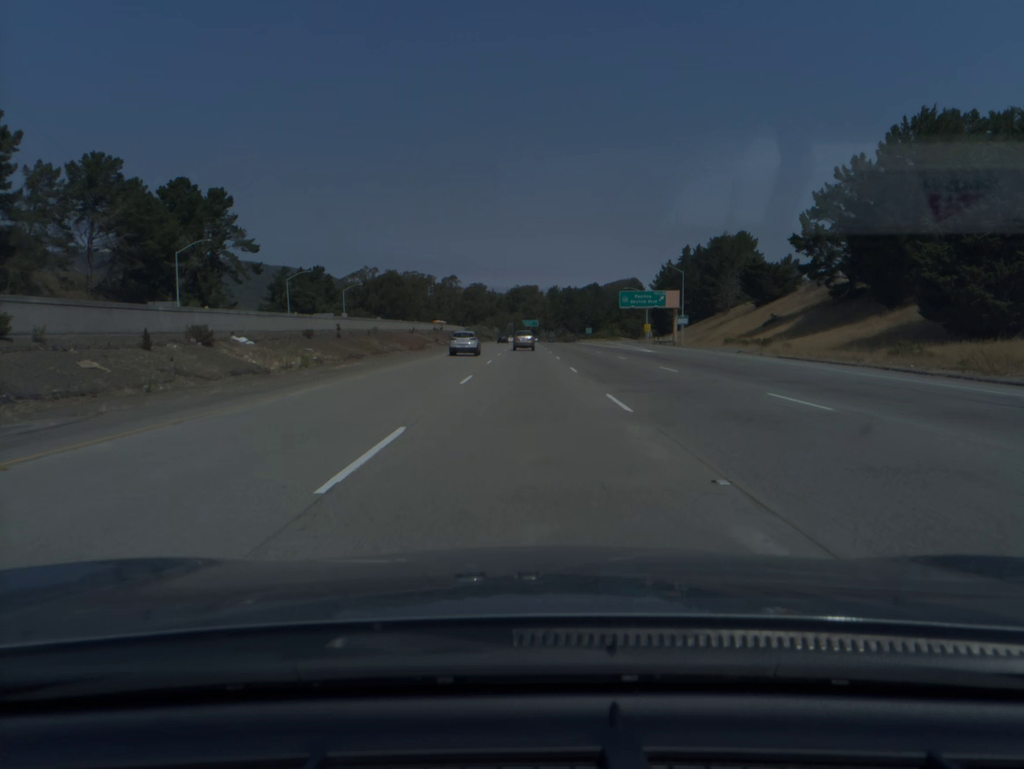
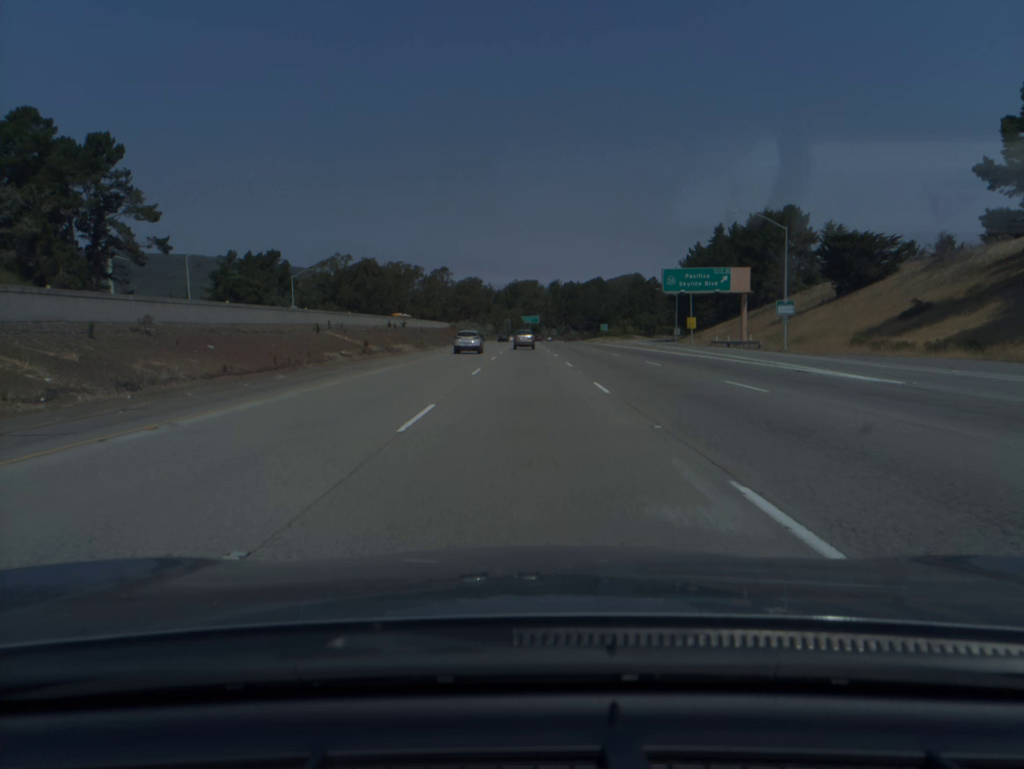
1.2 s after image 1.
(0.0, +40.0) m; 0°
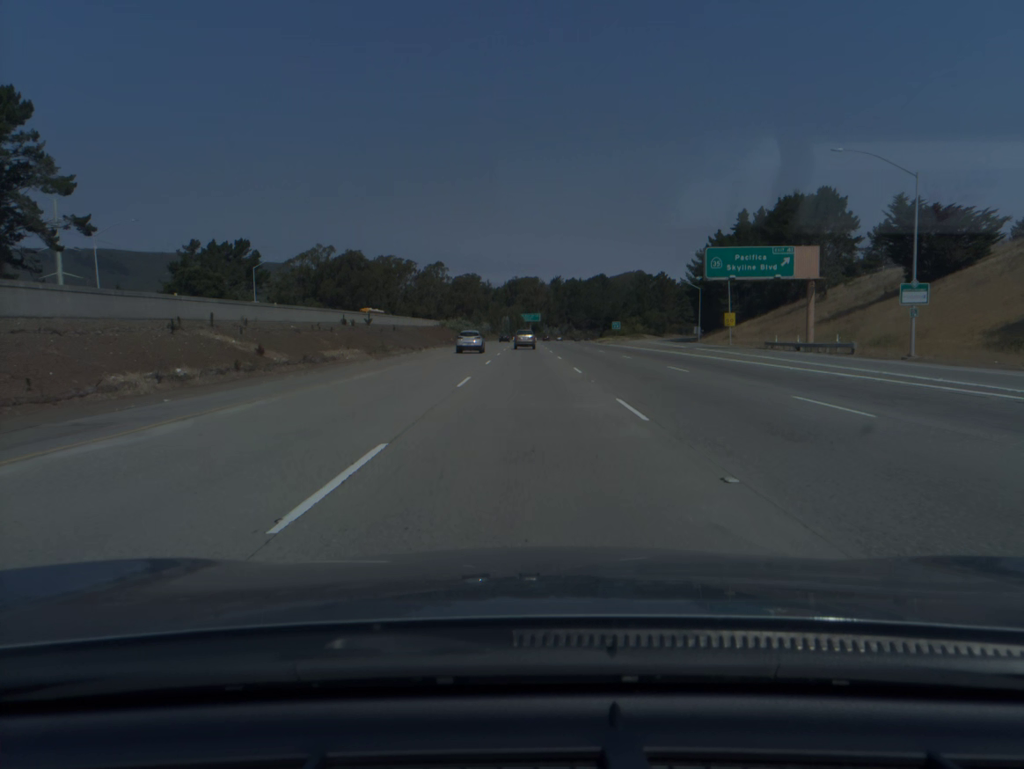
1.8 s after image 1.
(0.0, +20.0) m; 0°
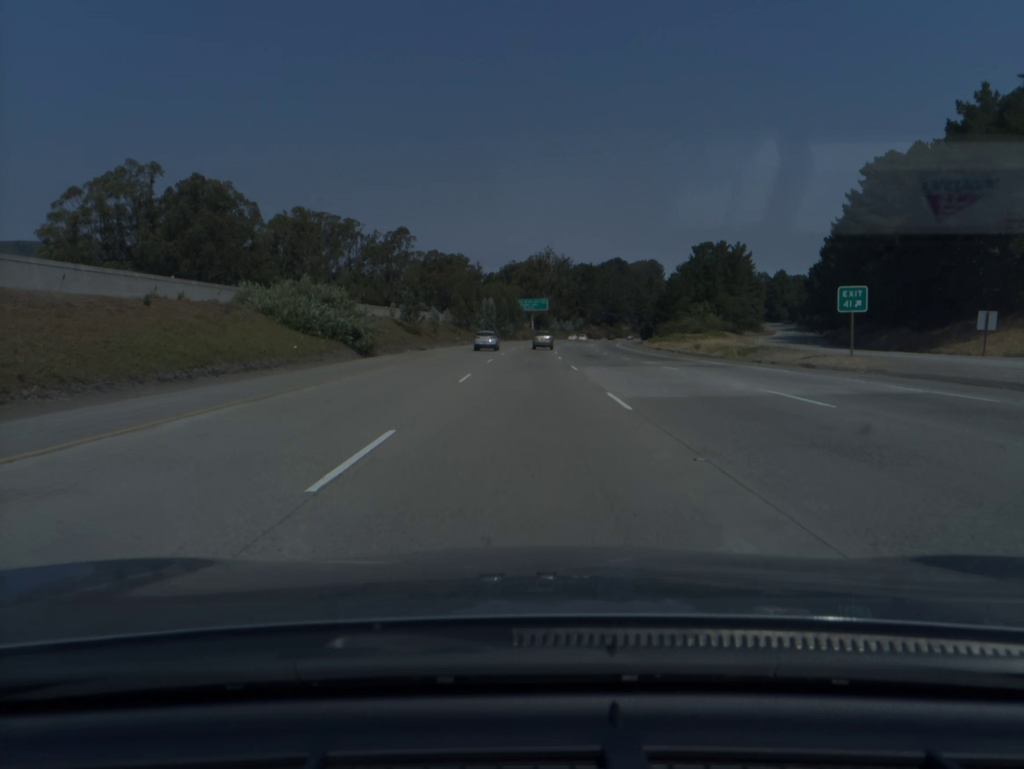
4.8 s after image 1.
(0.0, +100.7) m; 0°
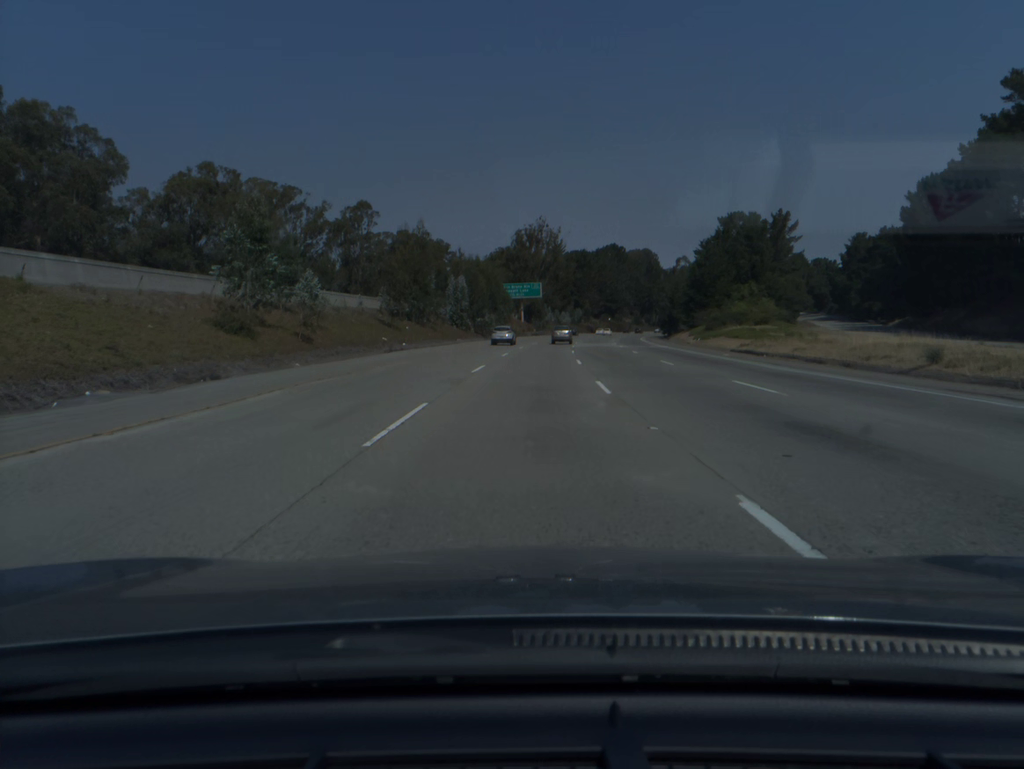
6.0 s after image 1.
(+0.2, +40.6) m; +1°
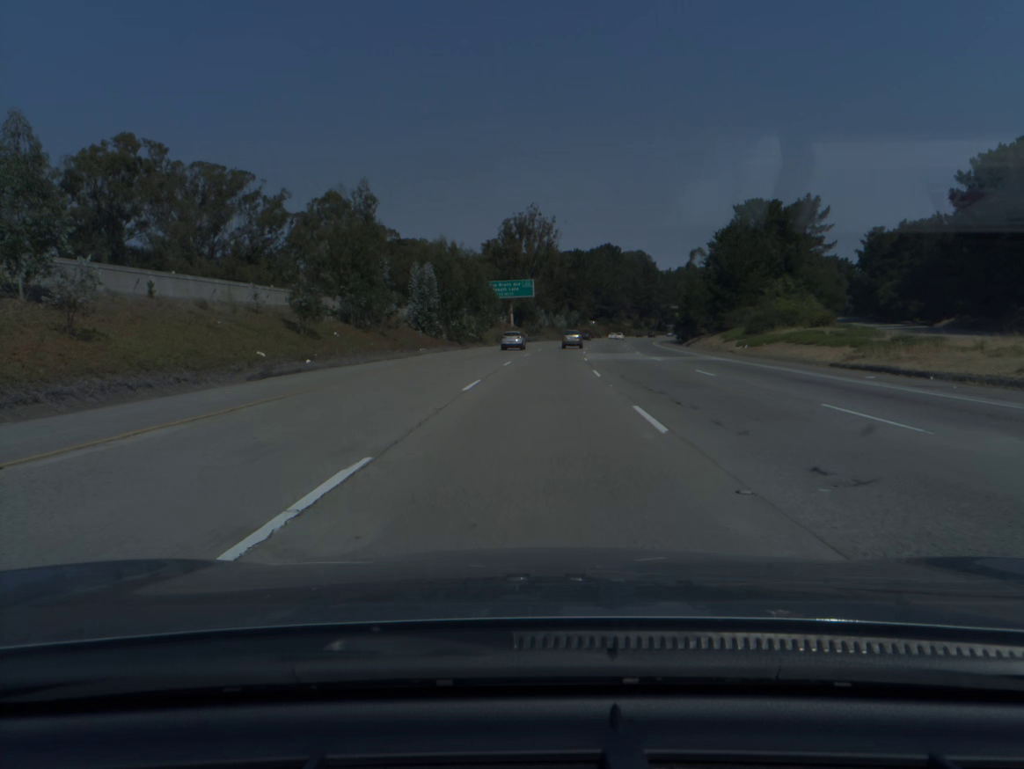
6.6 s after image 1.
(+0.1, +20.4) m; +1°
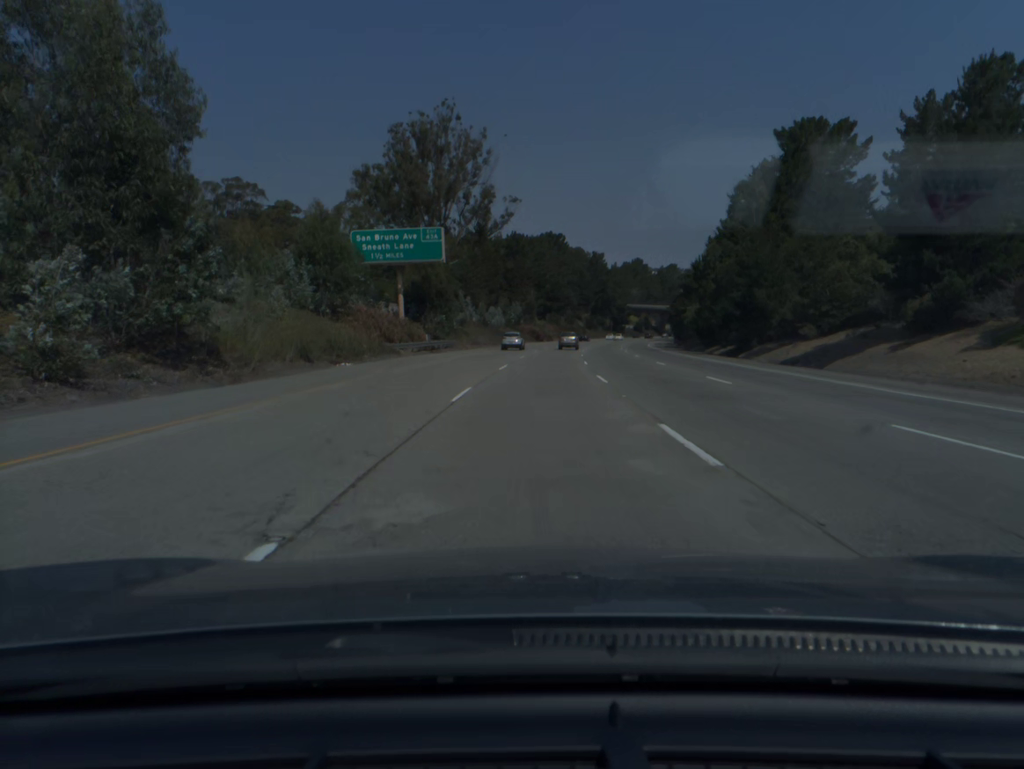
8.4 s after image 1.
(+2.5, +61.4) m; +5°
